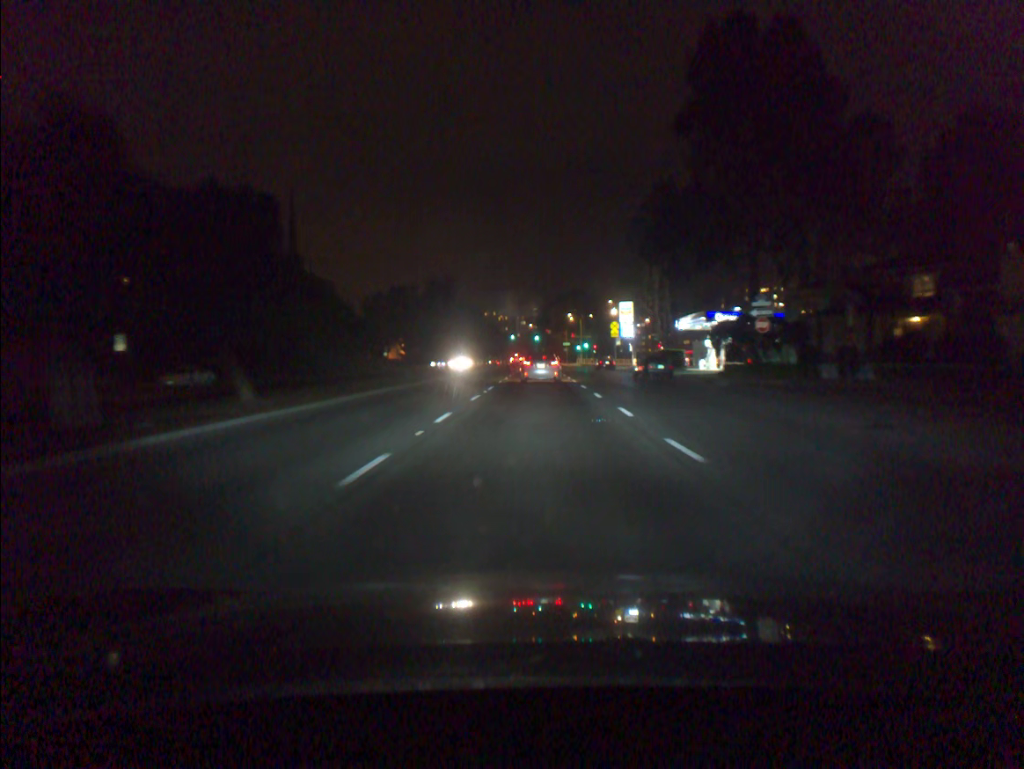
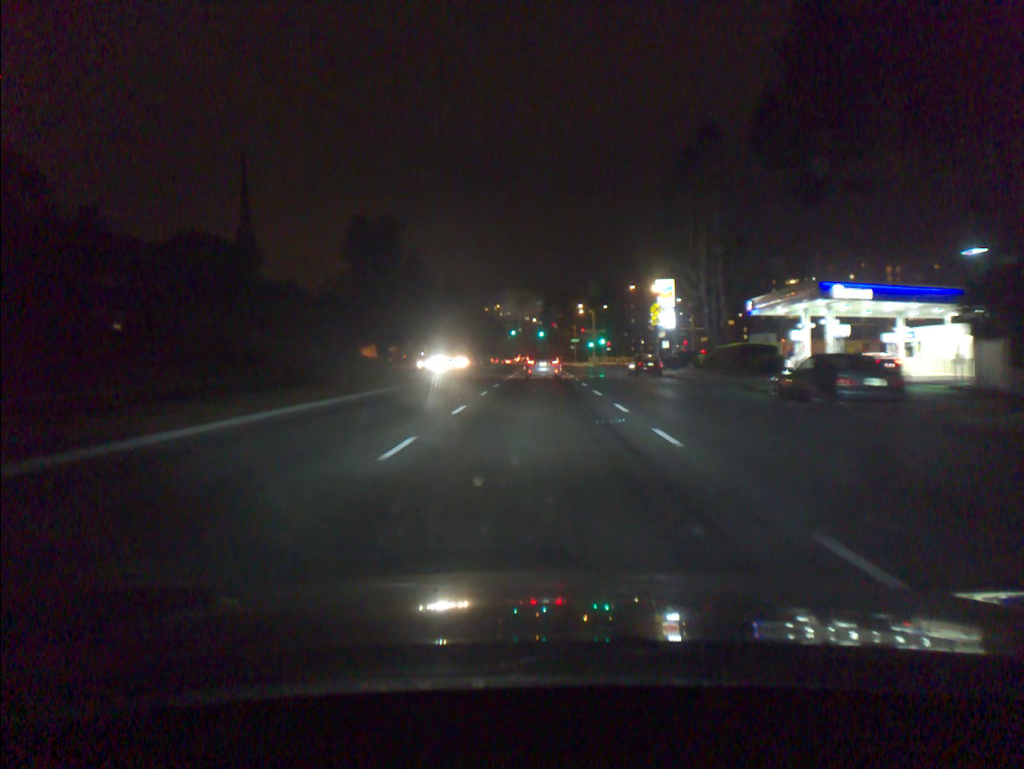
(-0.1, +27.6) m; 0°
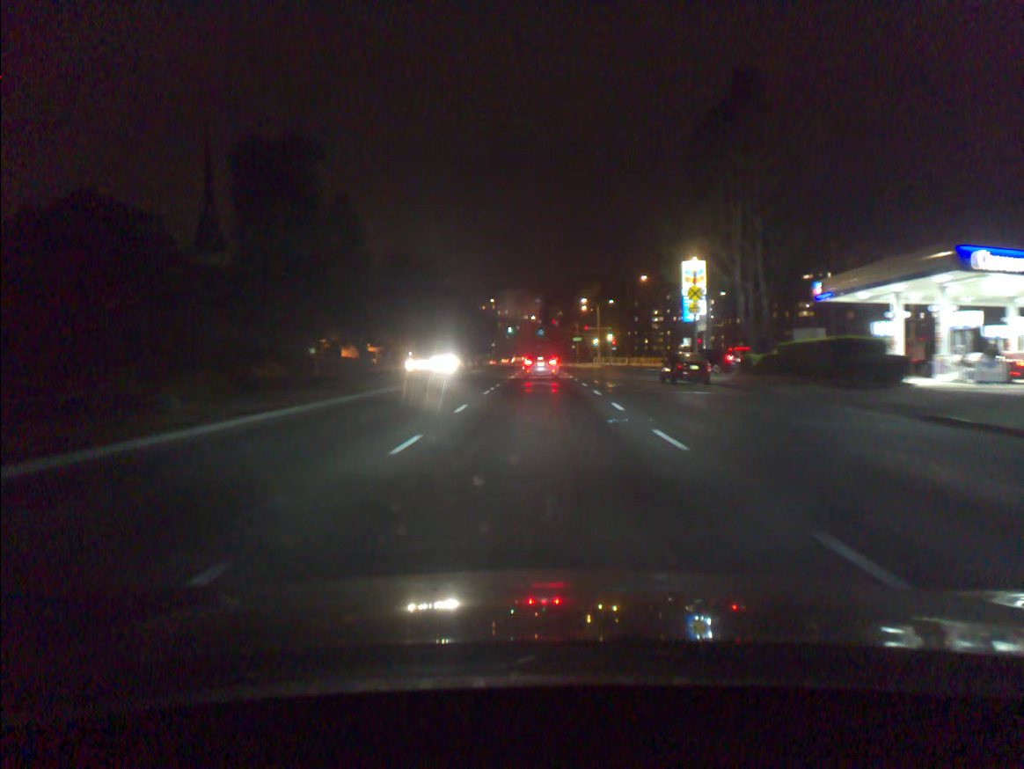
(0.0, +14.1) m; 0°
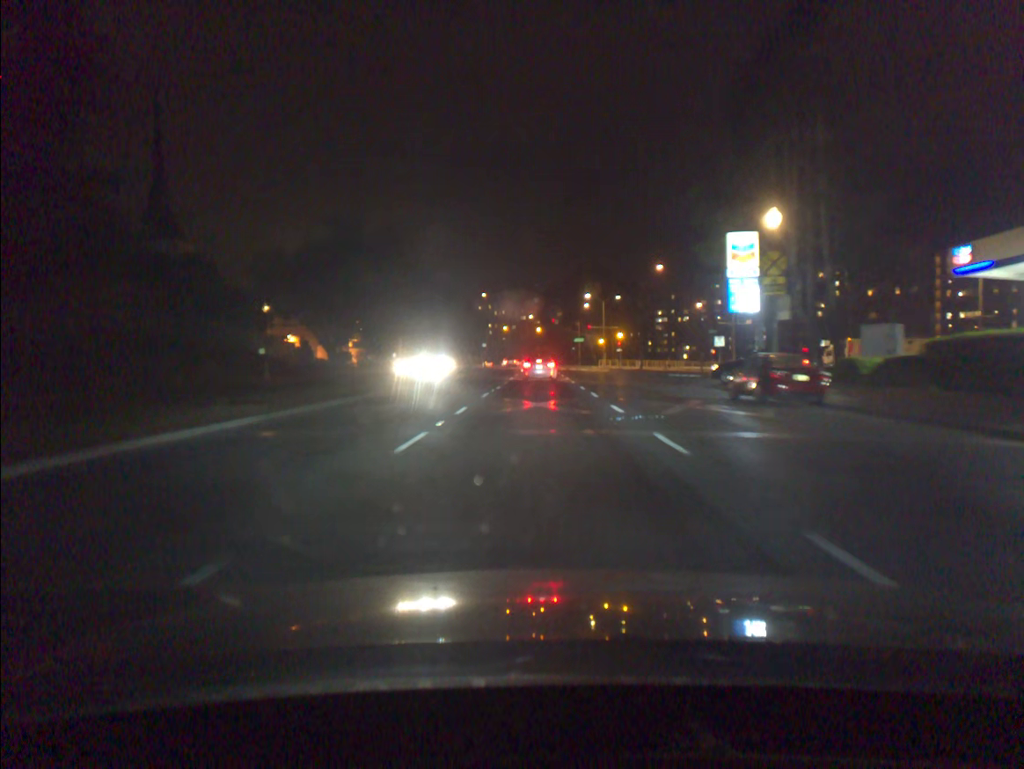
(0.0, +14.6) m; 0°
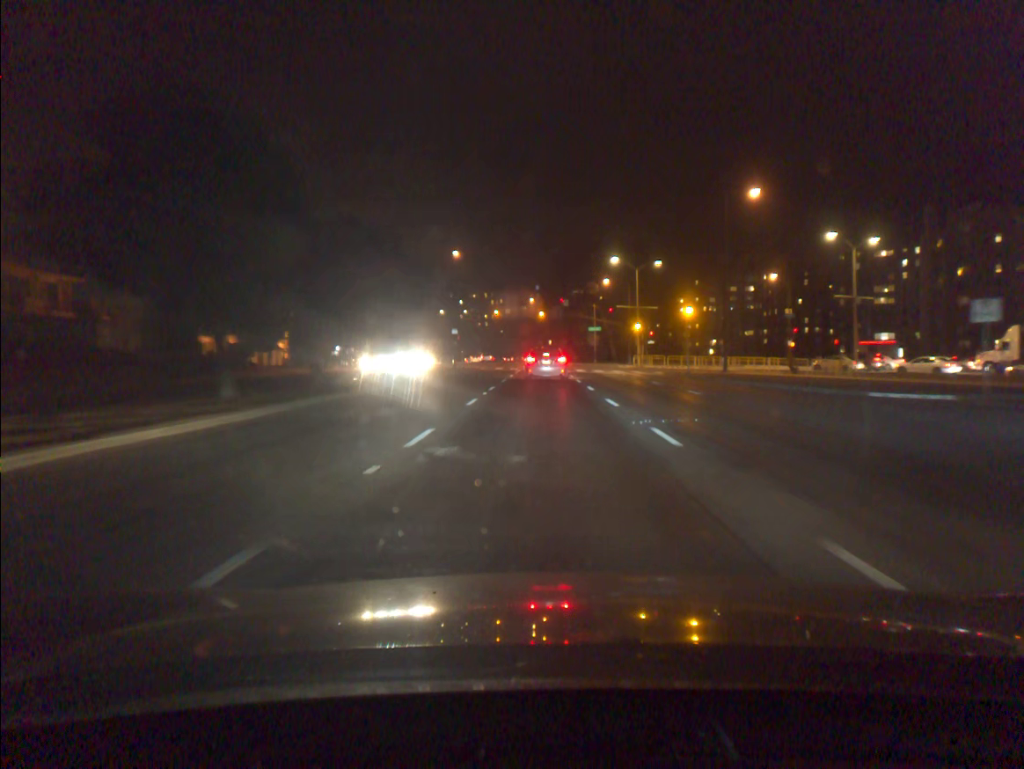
(0.0, +37.2) m; 0°
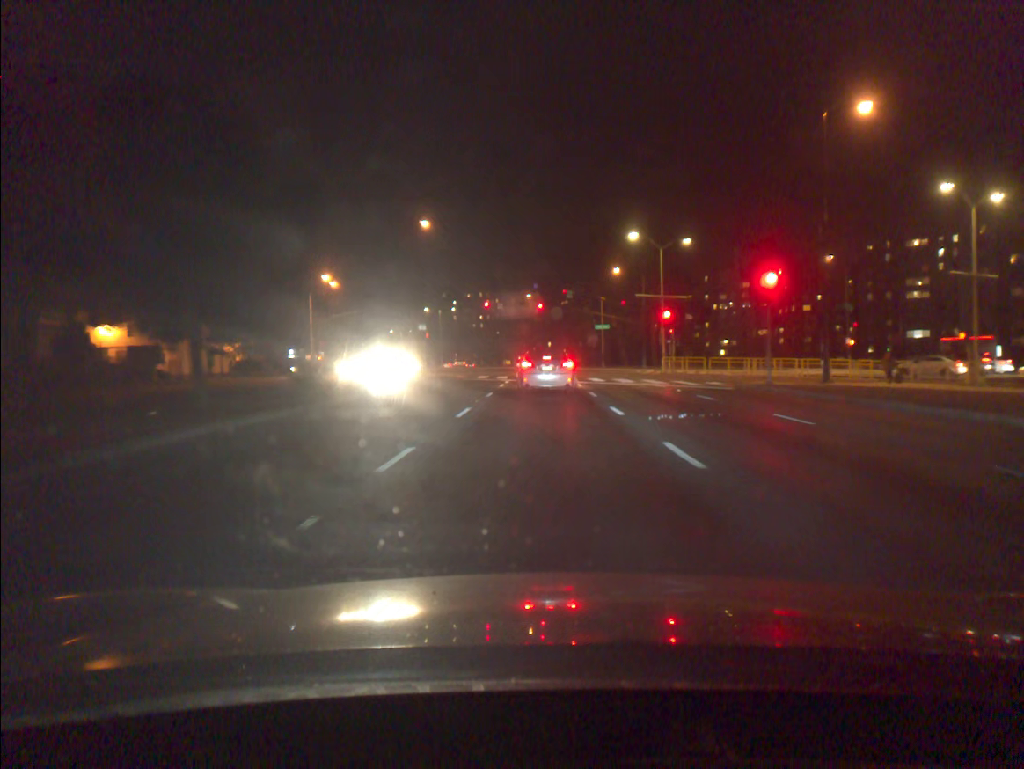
(-0.1, +17.3) m; 0°
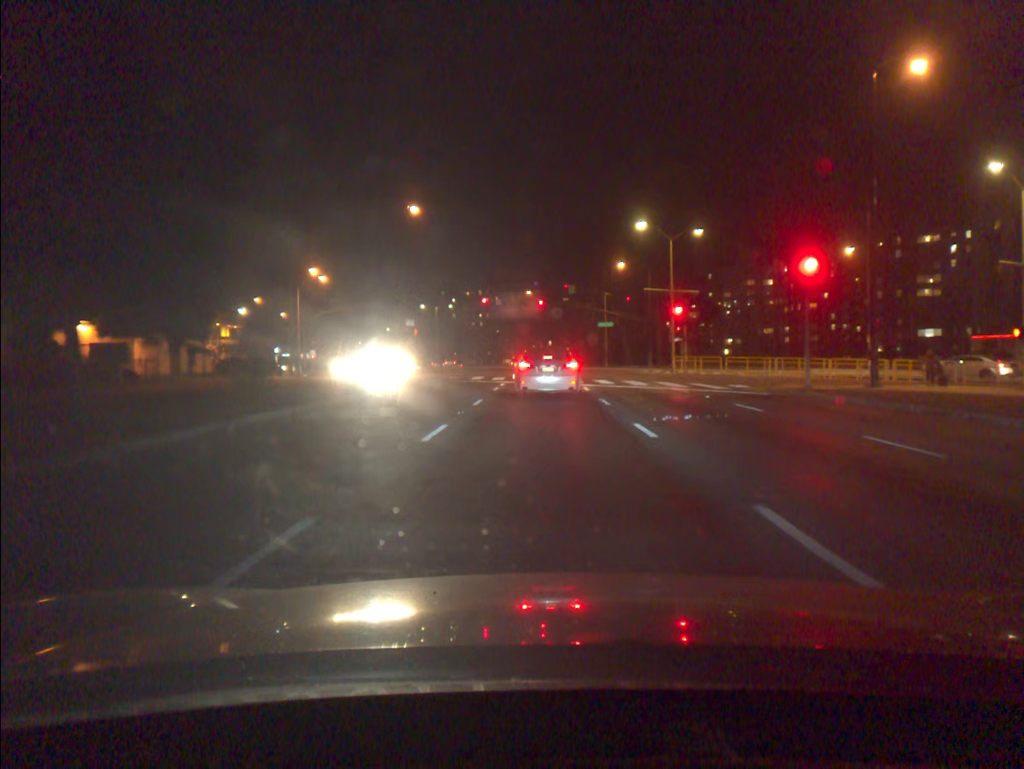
(0.0, +4.5) m; 0°
